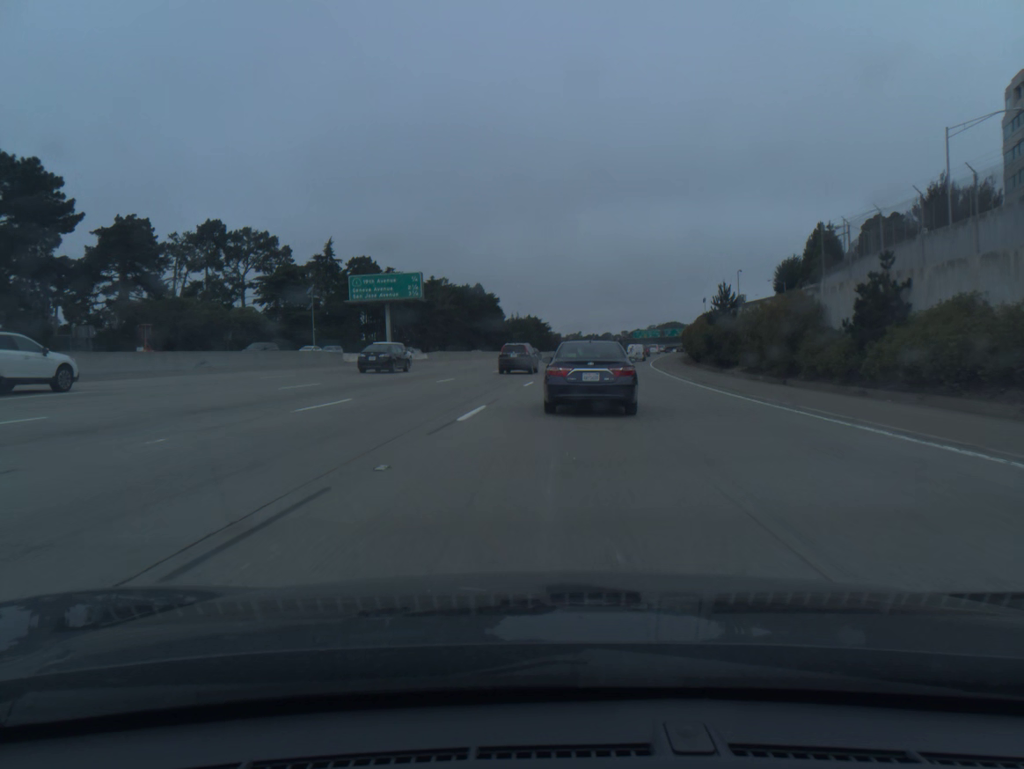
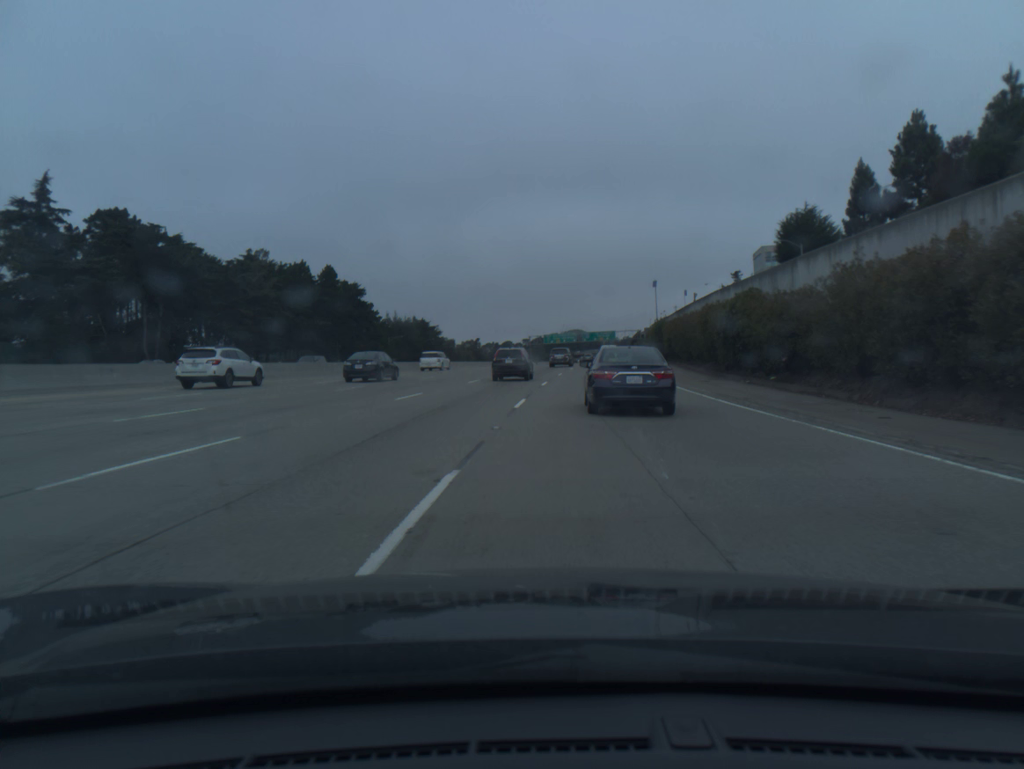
(+4.7, +65.9) m; +7°
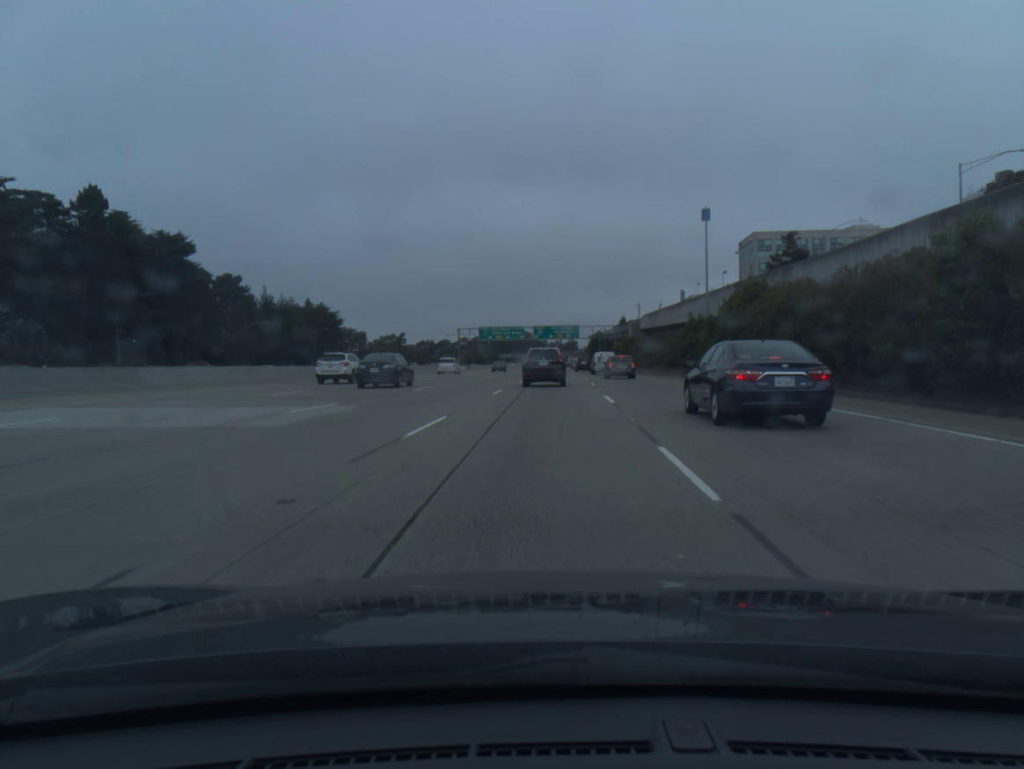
(+2.0, +68.5) m; +4°
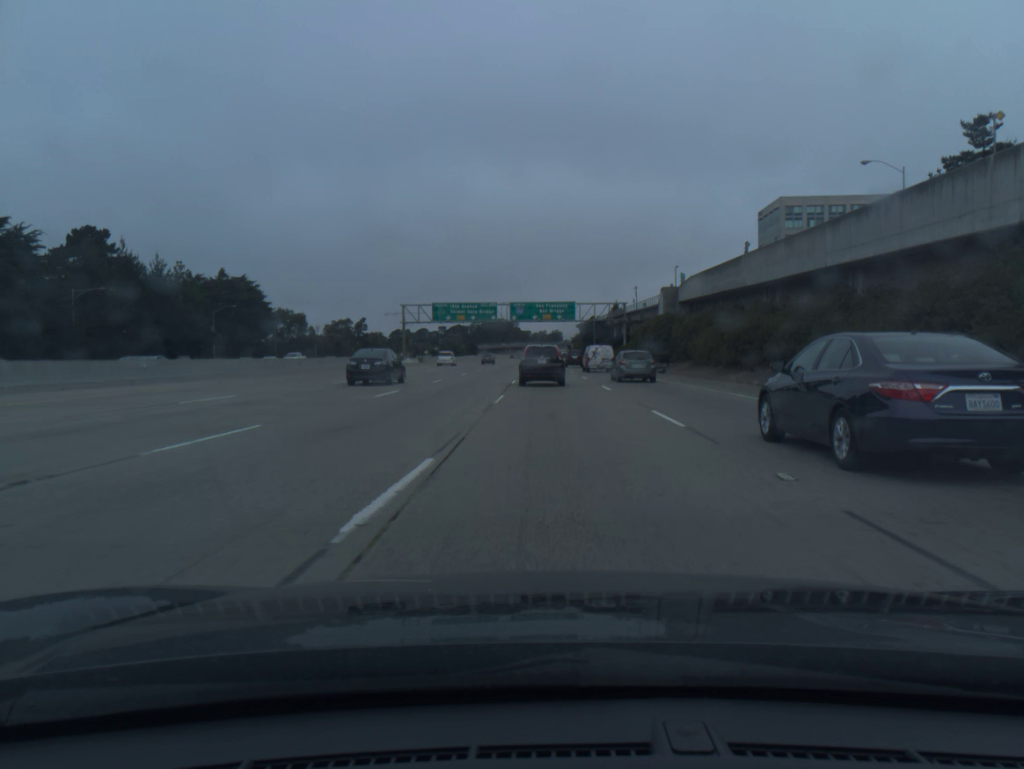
(+1.1, +50.1) m; +1°
